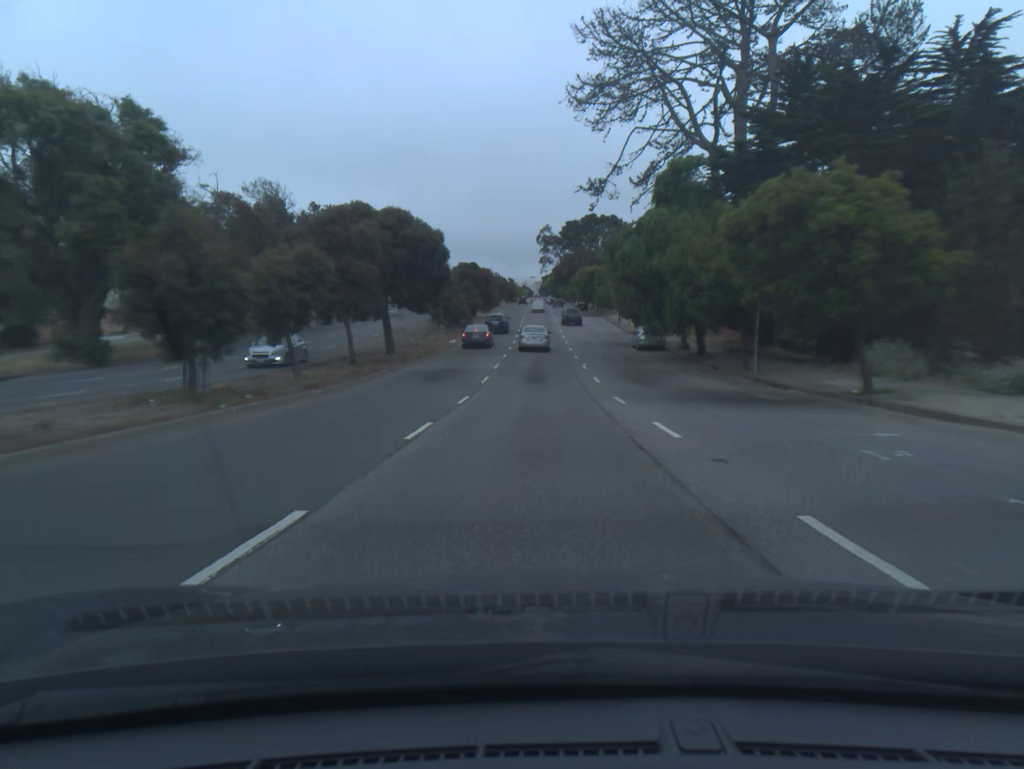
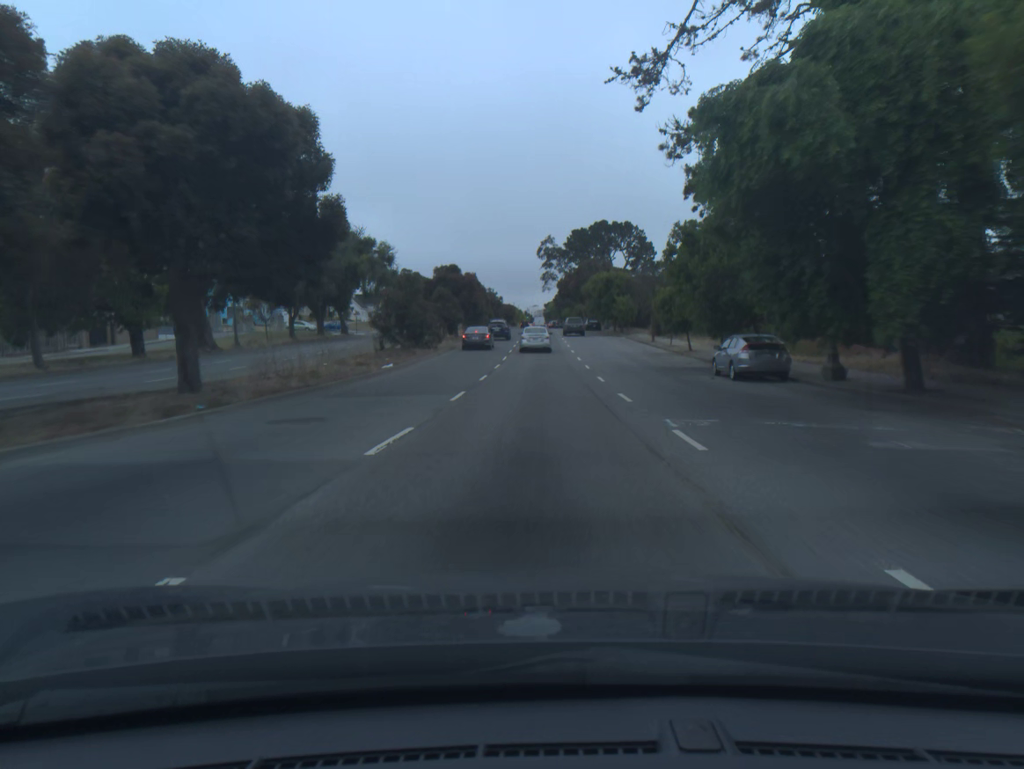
(0.0, +23.4) m; 0°
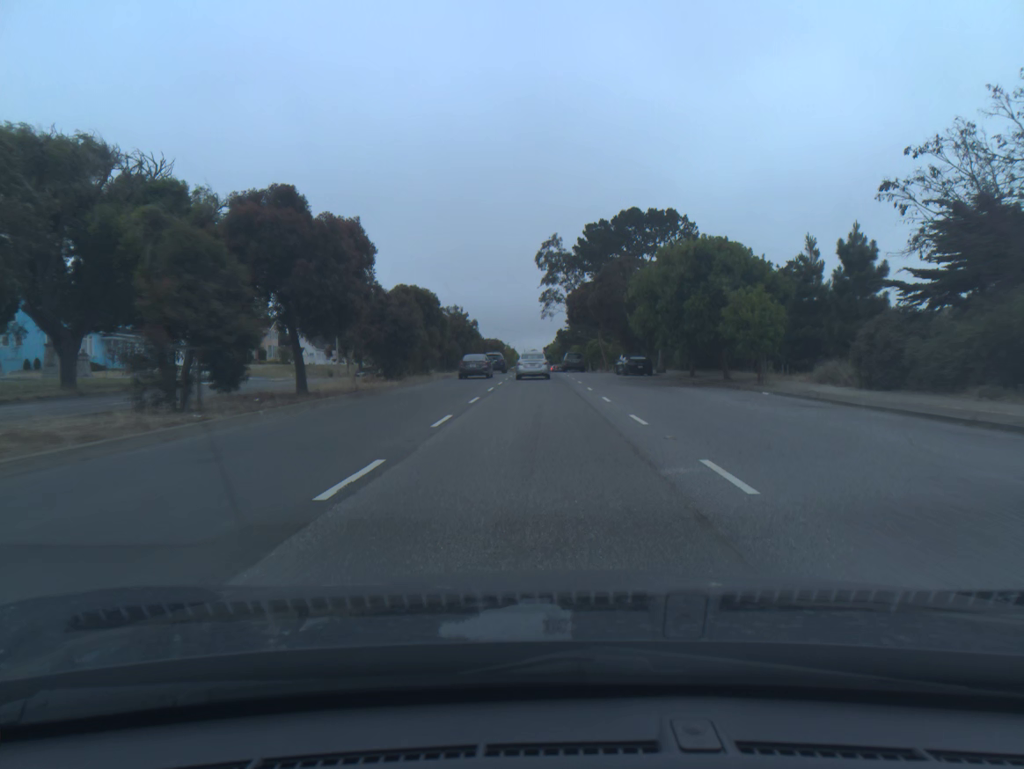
(0.0, +45.7) m; 0°
